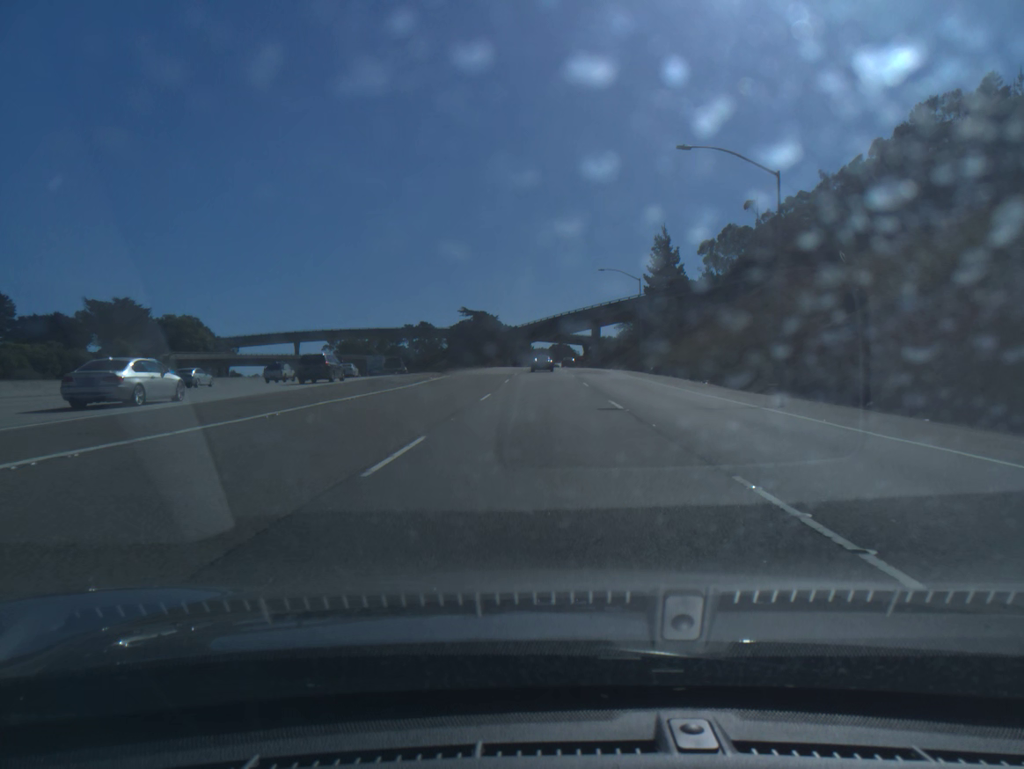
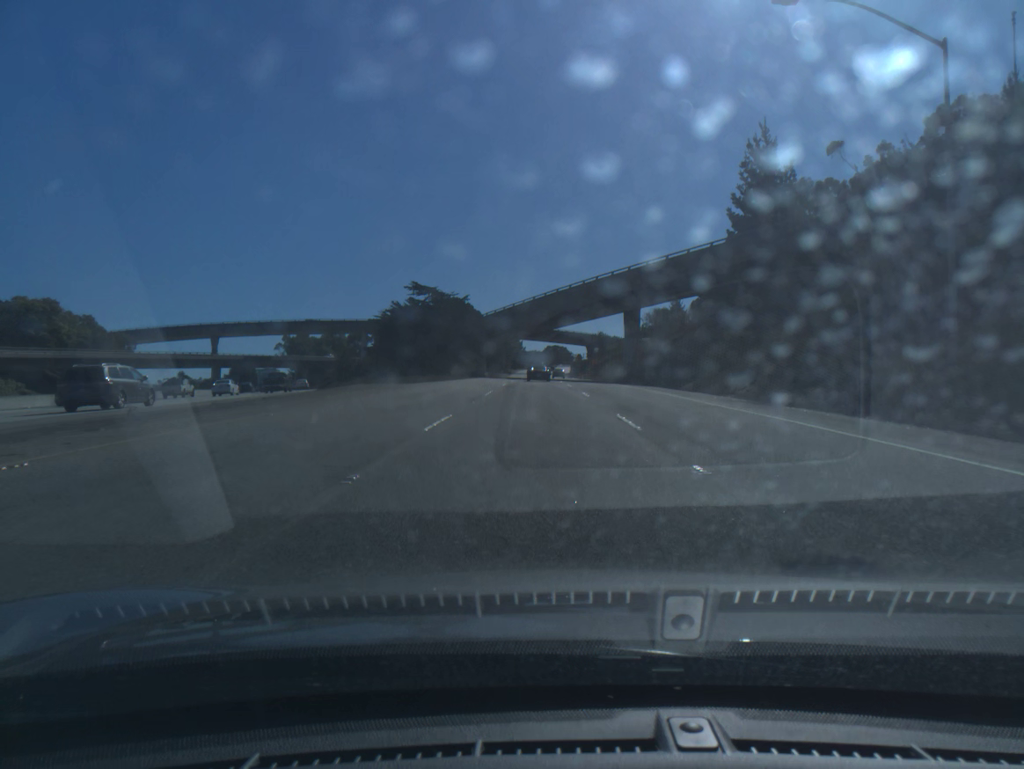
(+0.2, +62.5) m; 0°
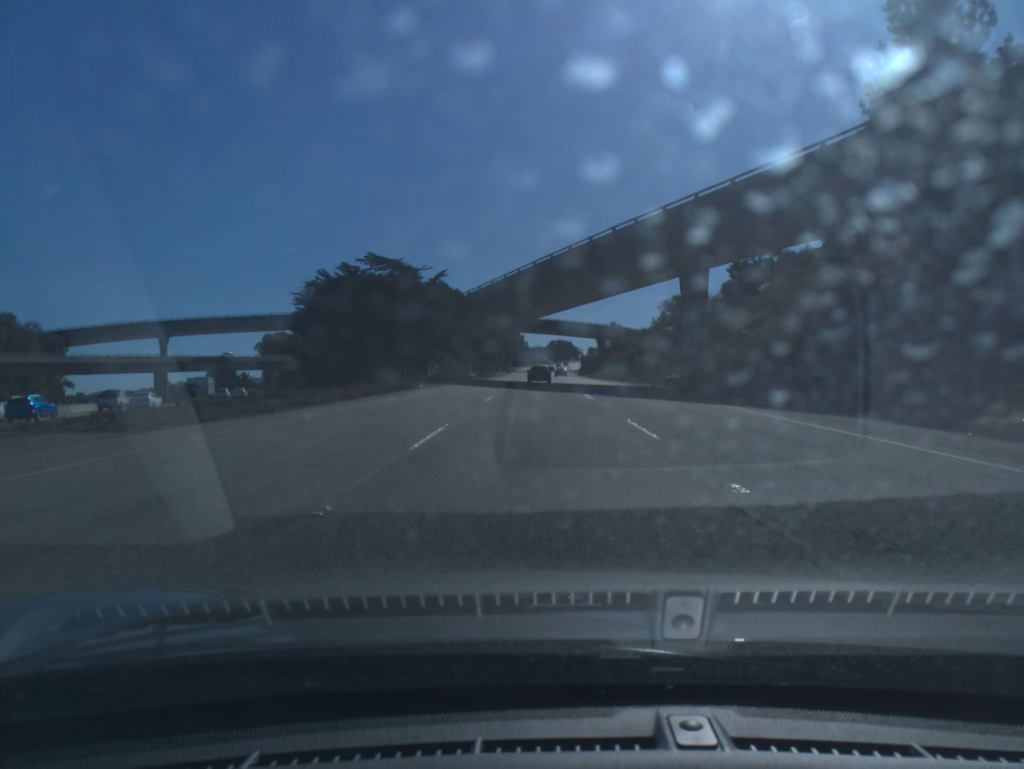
(0.0, +31.0) m; 0°
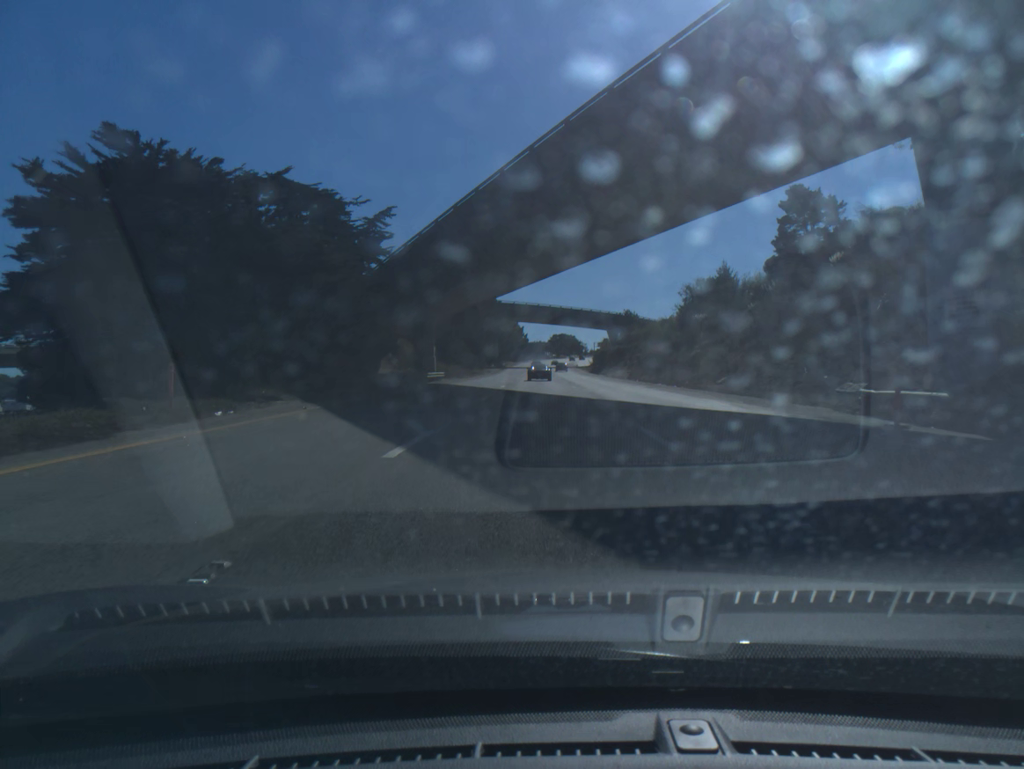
(0.0, +31.1) m; 0°
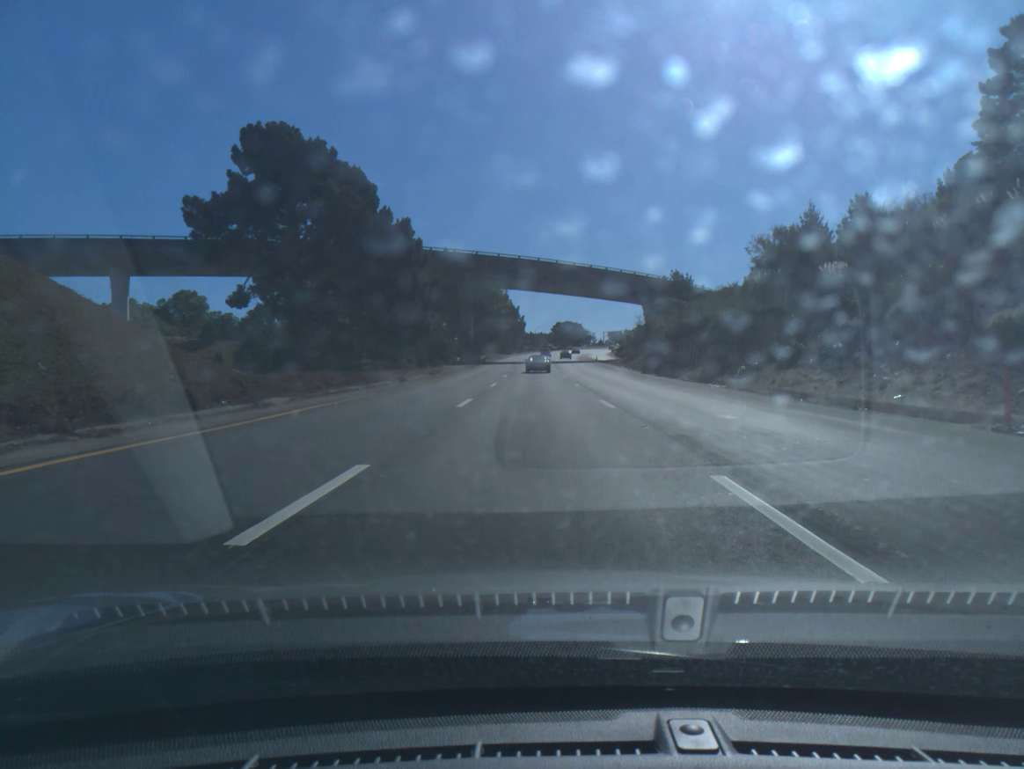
(+0.2, +61.9) m; 0°
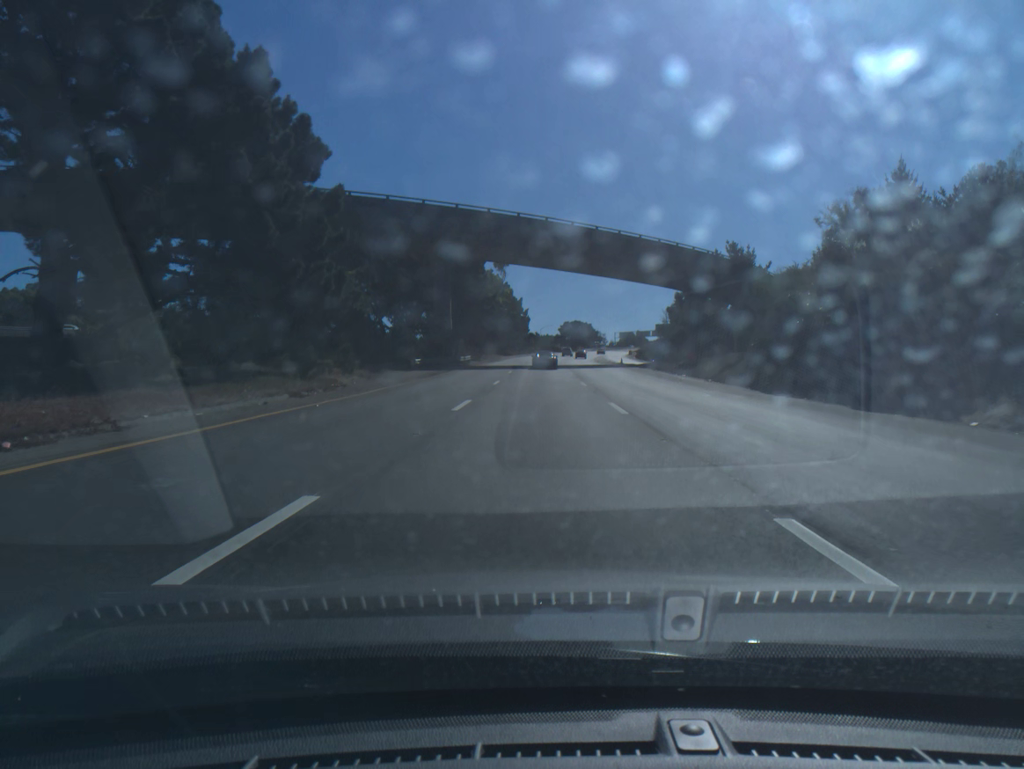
(-0.2, +30.5) m; -1°
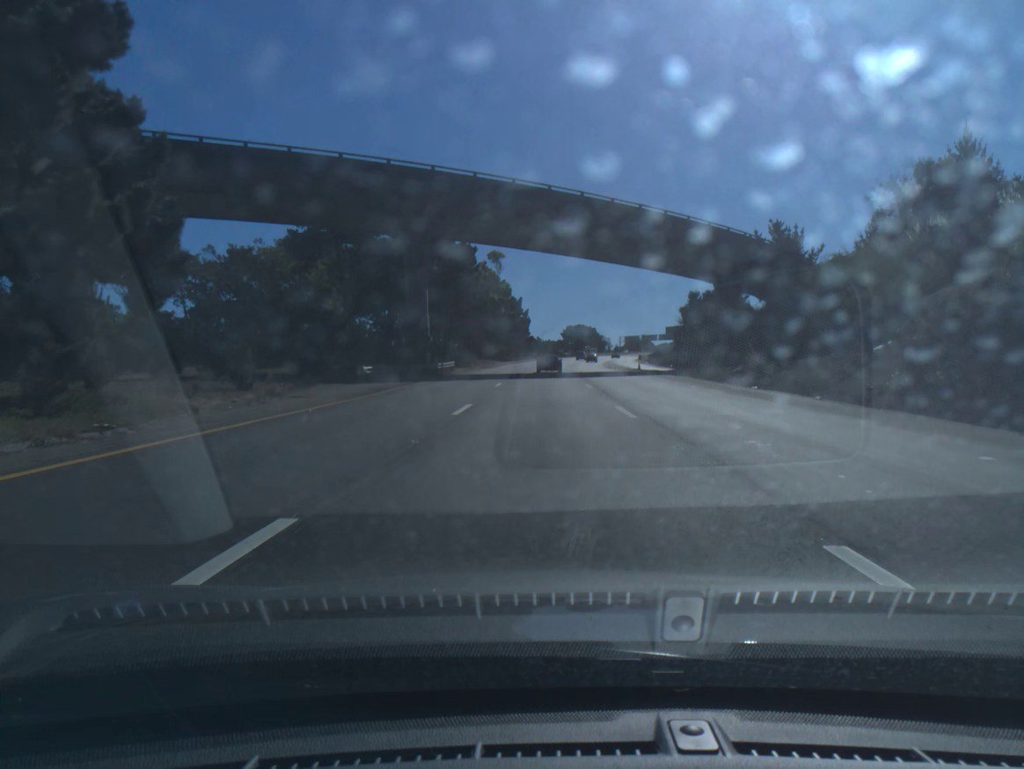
(0.0, +15.2) m; 0°
